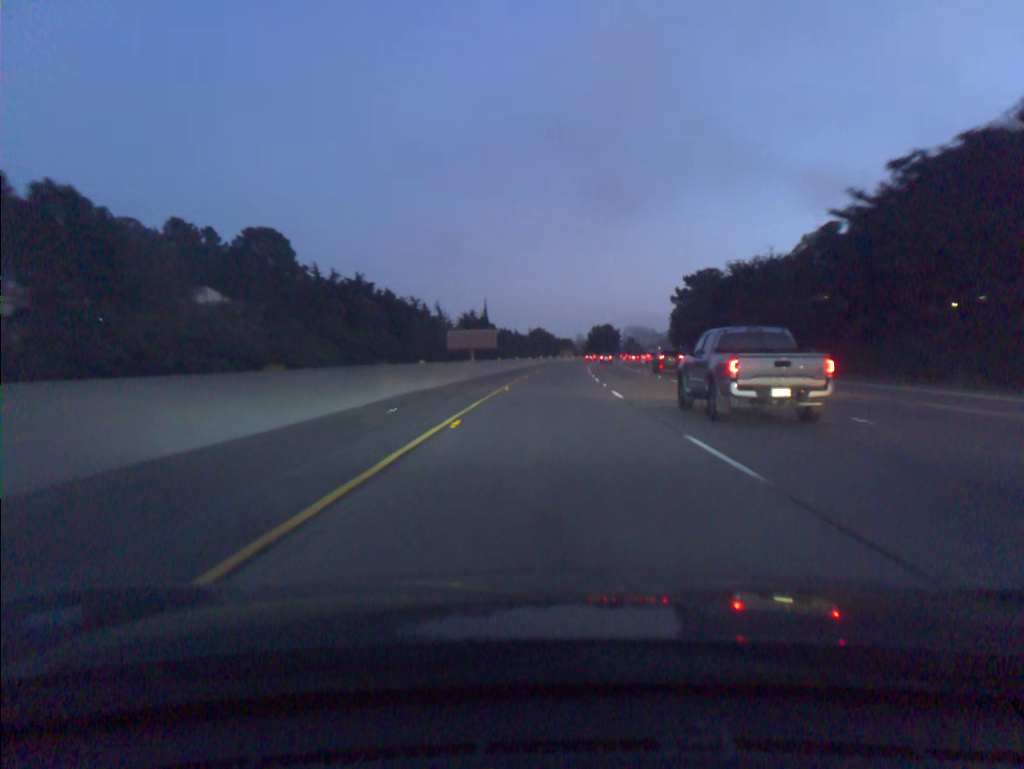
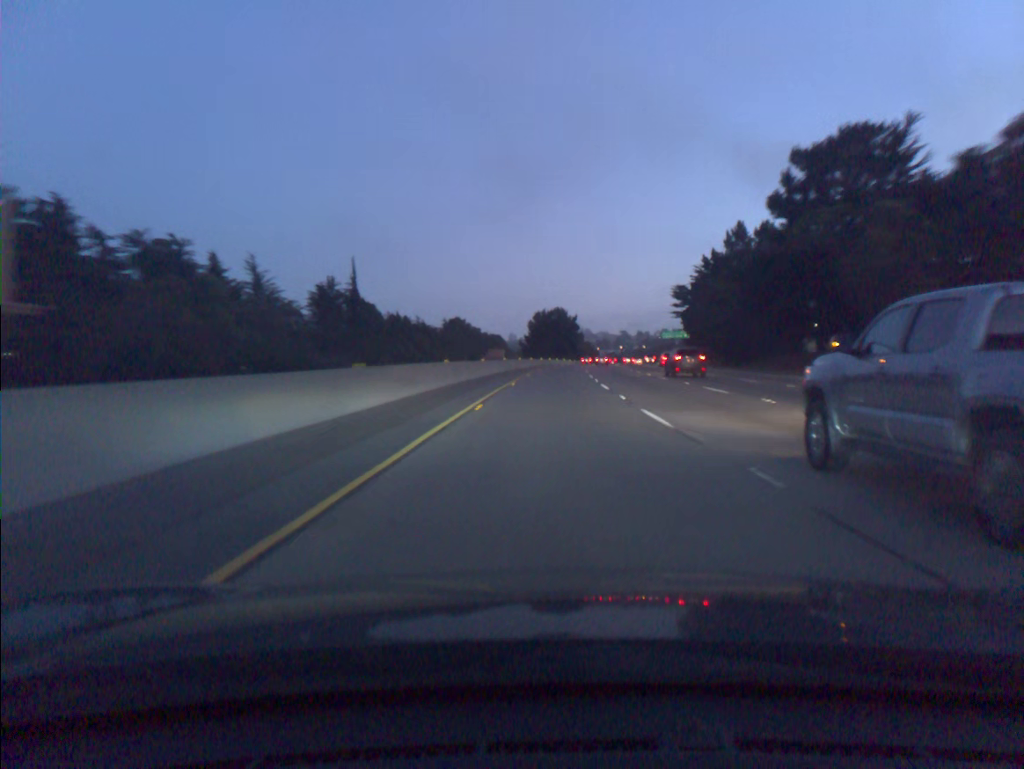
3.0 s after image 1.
(+3.9, +97.2) m; +5°
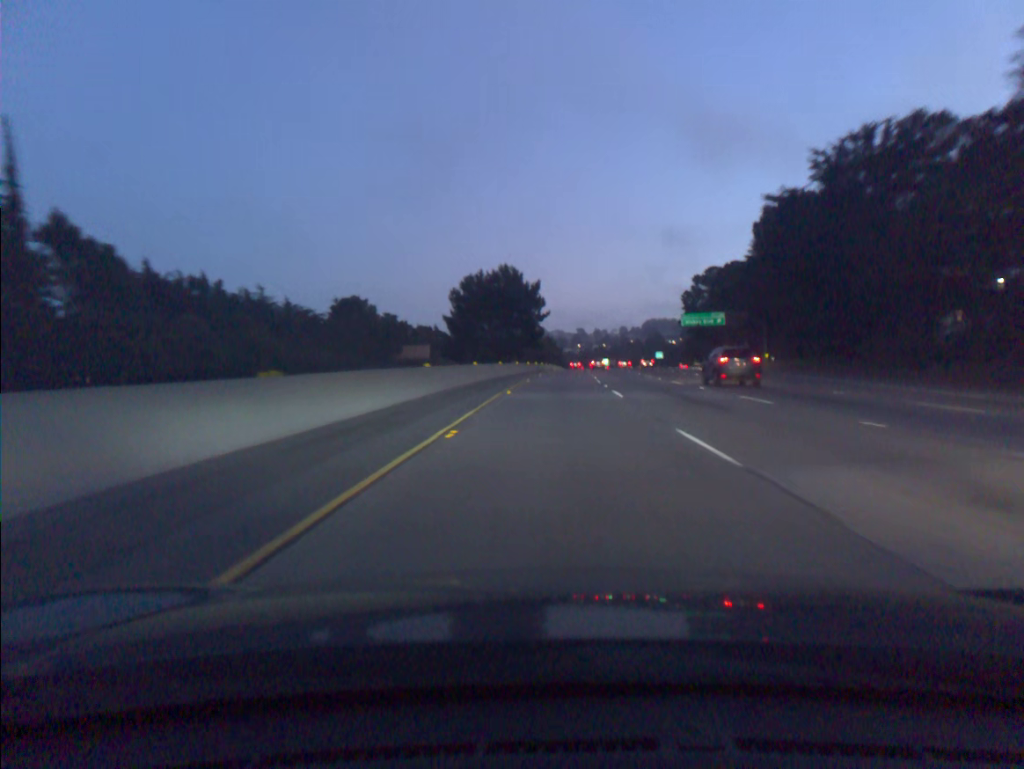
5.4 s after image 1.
(+2.3, +78.3) m; +3°
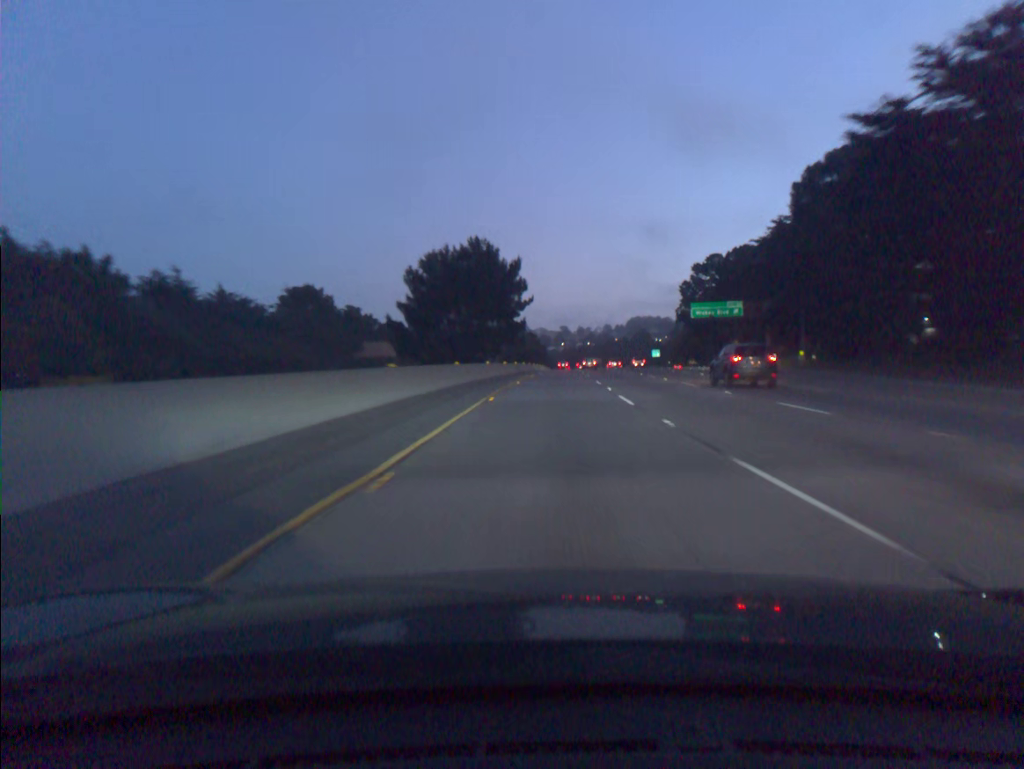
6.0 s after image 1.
(+0.2, +19.6) m; +1°
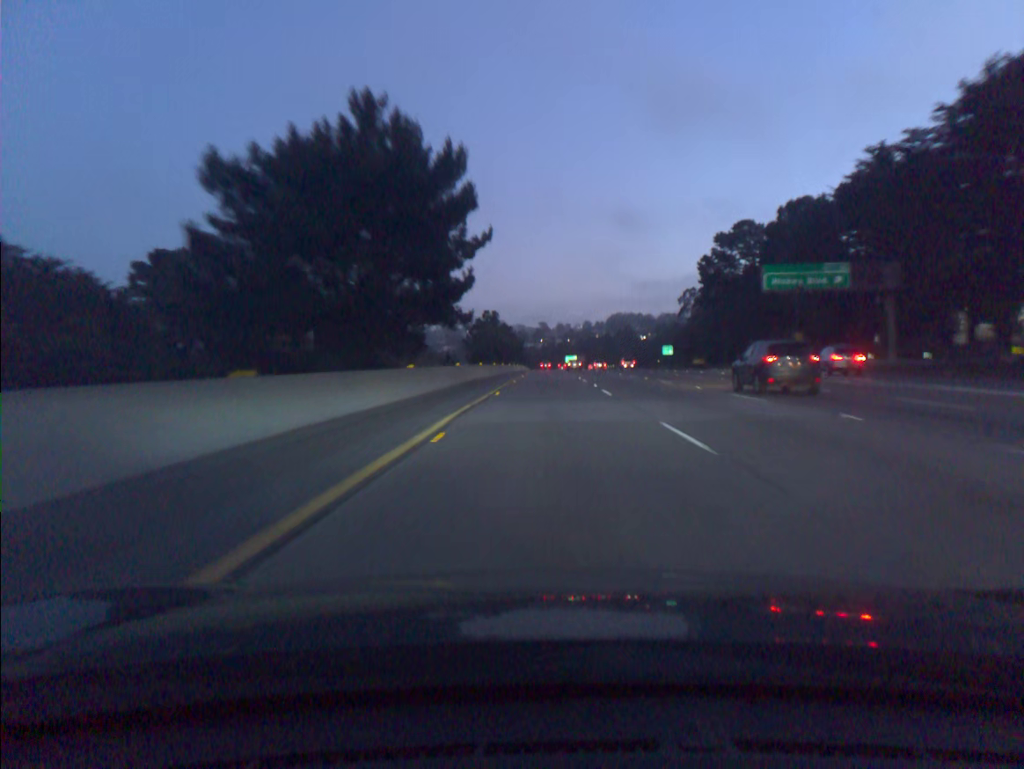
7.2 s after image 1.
(+0.6, +39.2) m; +2°
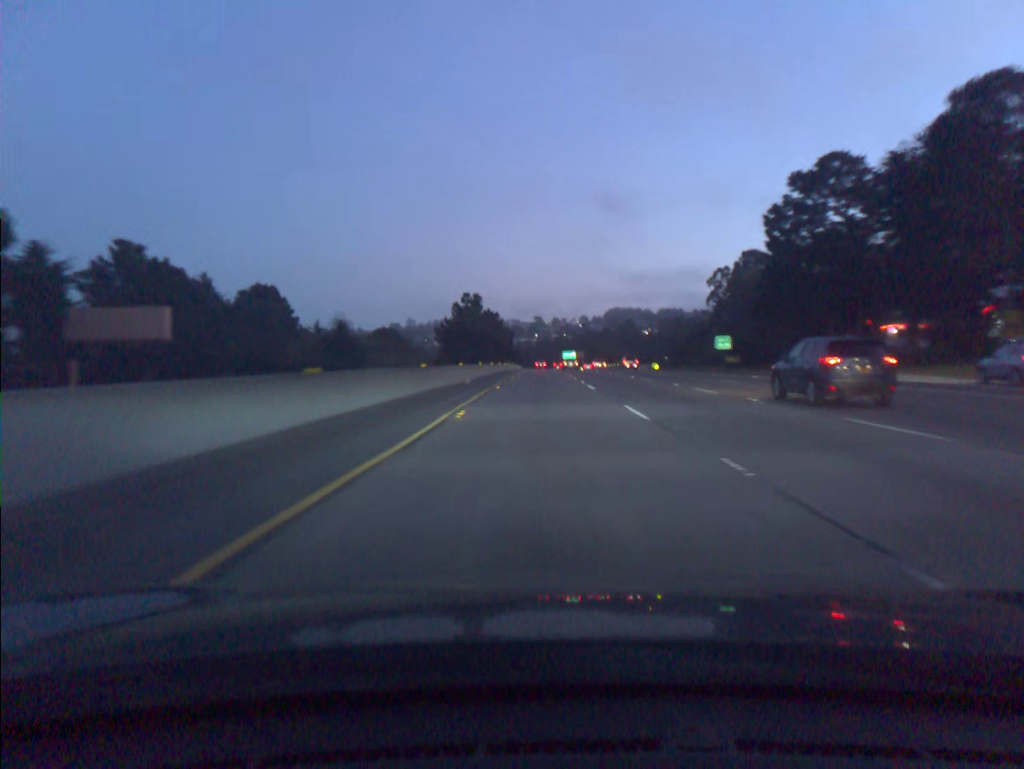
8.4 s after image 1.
(+0.3, +39.4) m; 0°
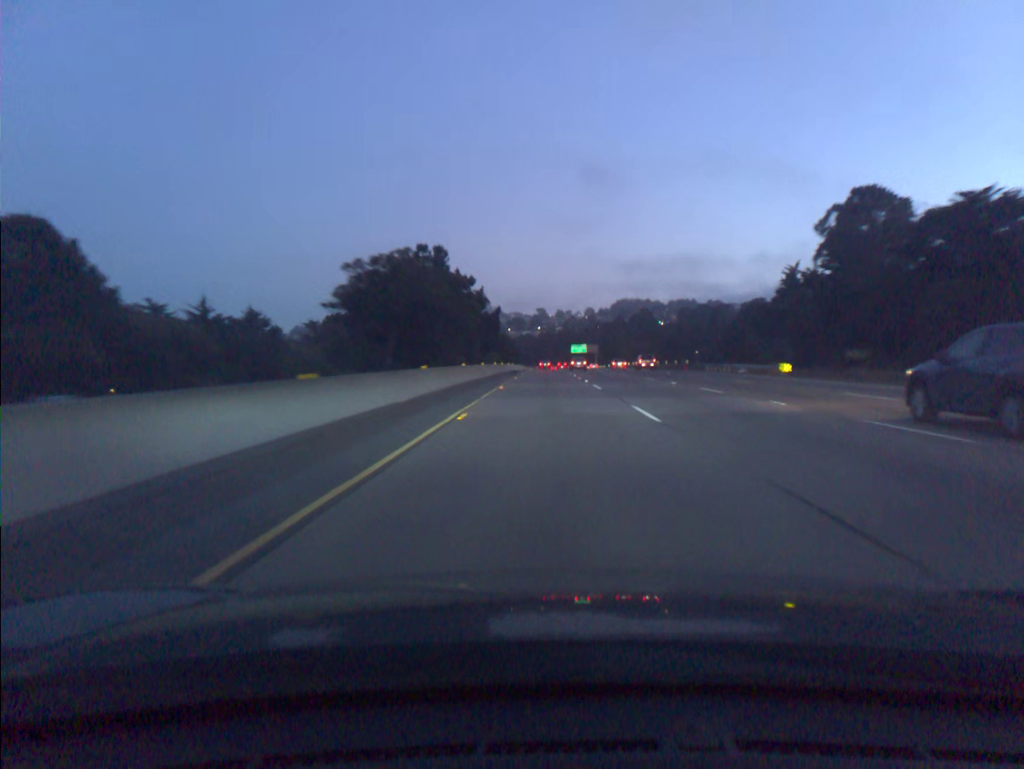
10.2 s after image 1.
(-0.2, +59.1) m; 0°
